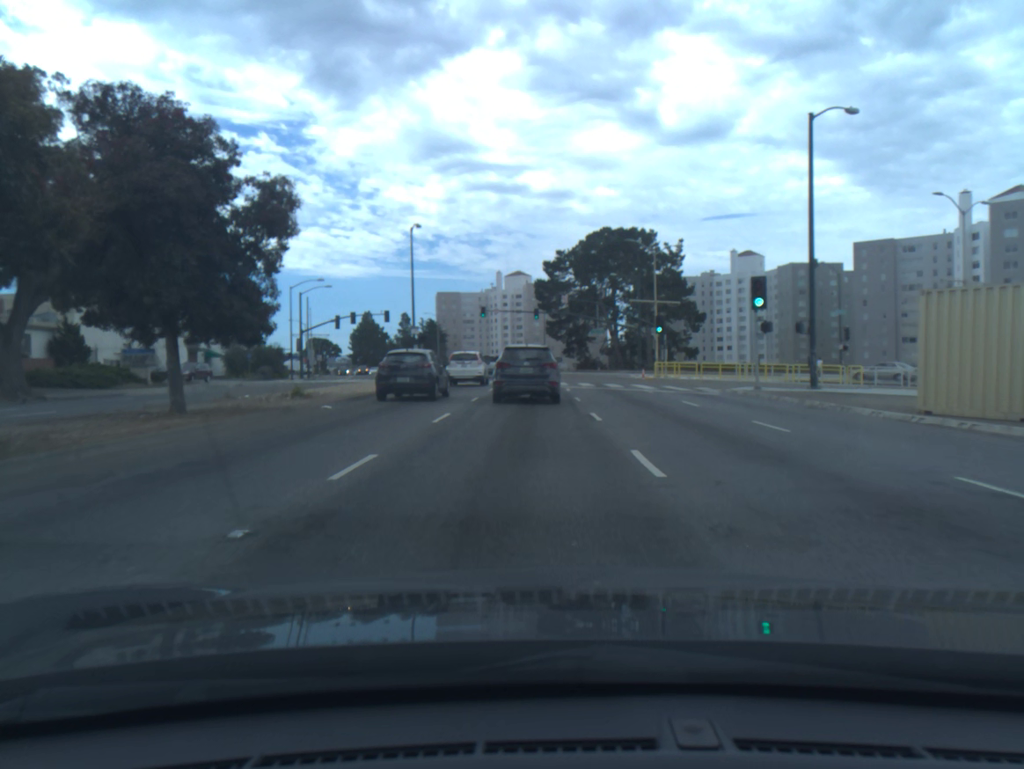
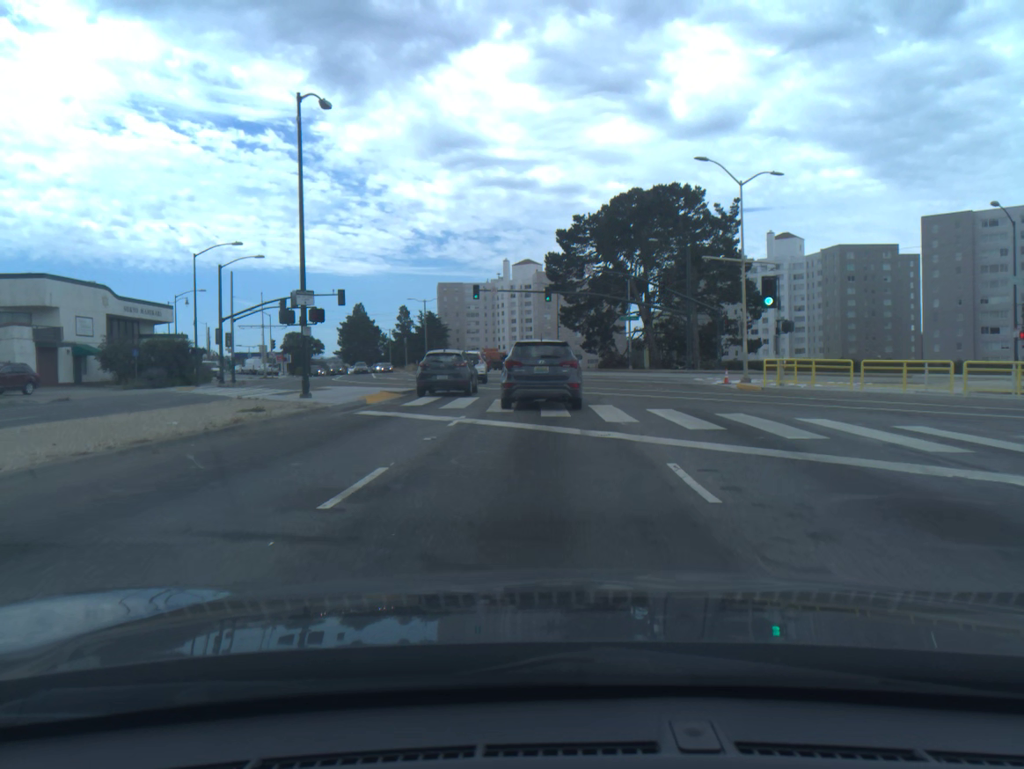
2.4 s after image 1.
(-0.3, +23.8) m; -1°
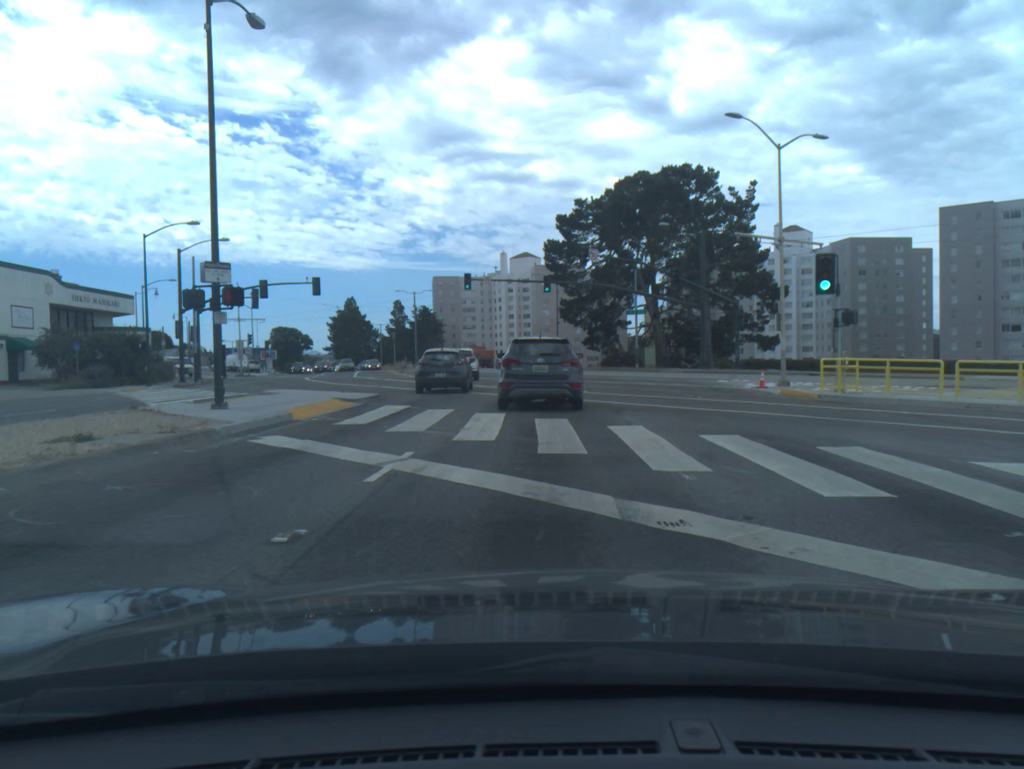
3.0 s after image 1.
(0.0, +6.3) m; 0°
